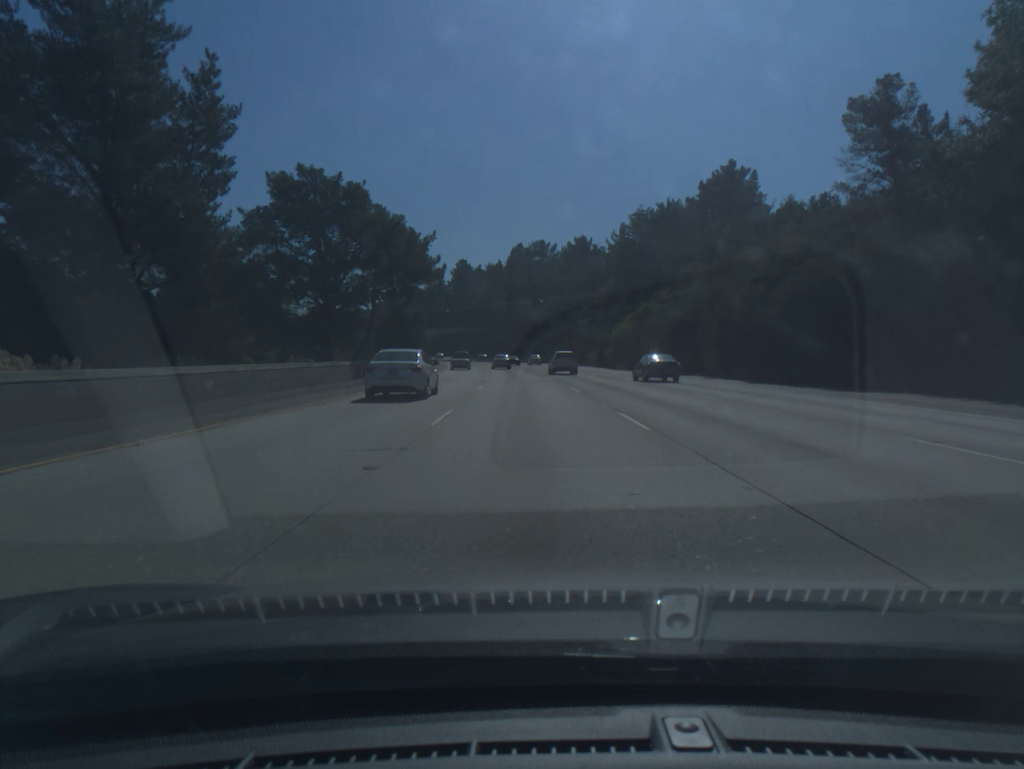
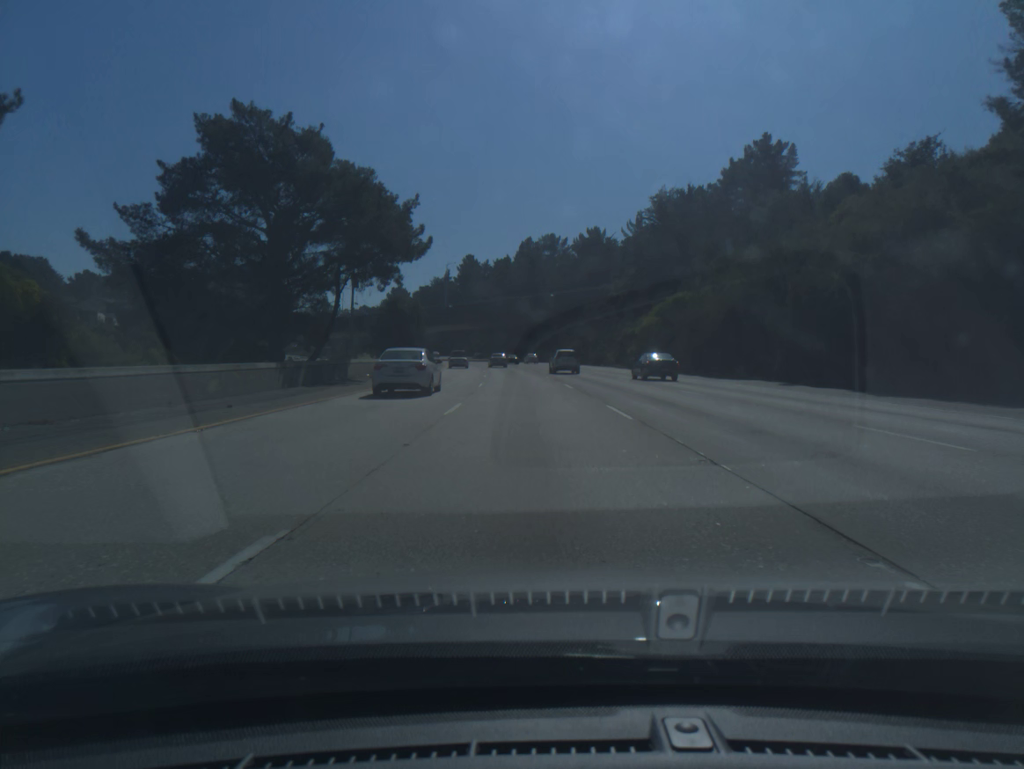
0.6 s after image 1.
(-0.1, +12.7) m; -1°
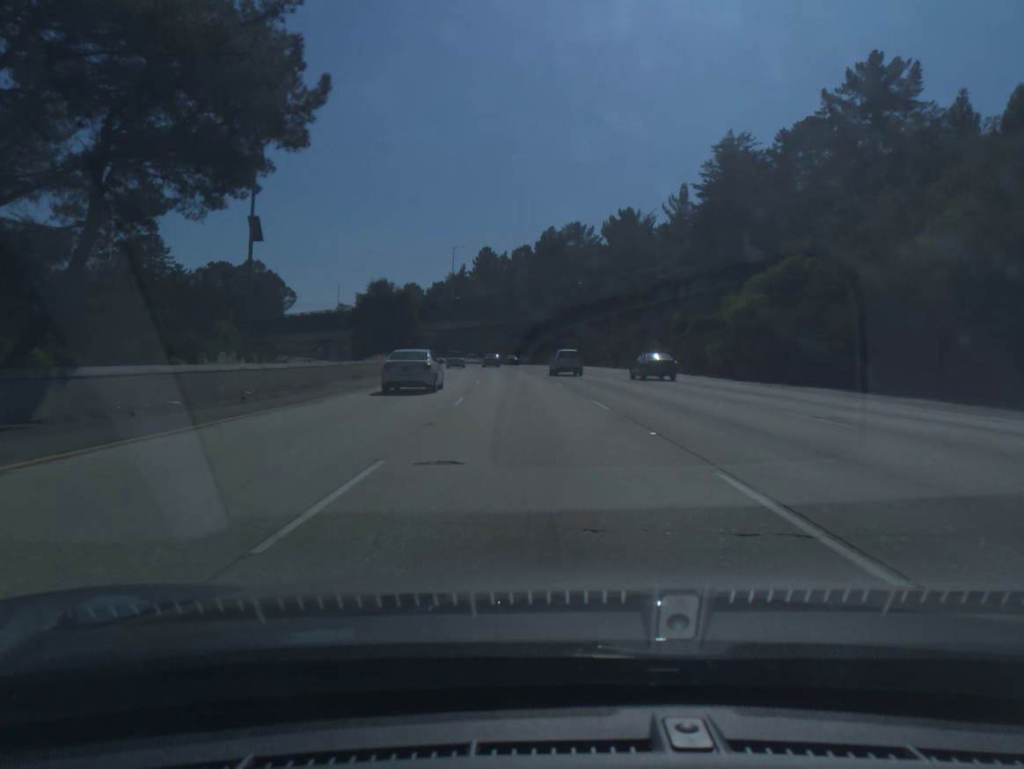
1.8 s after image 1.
(-0.3, +25.9) m; -2°
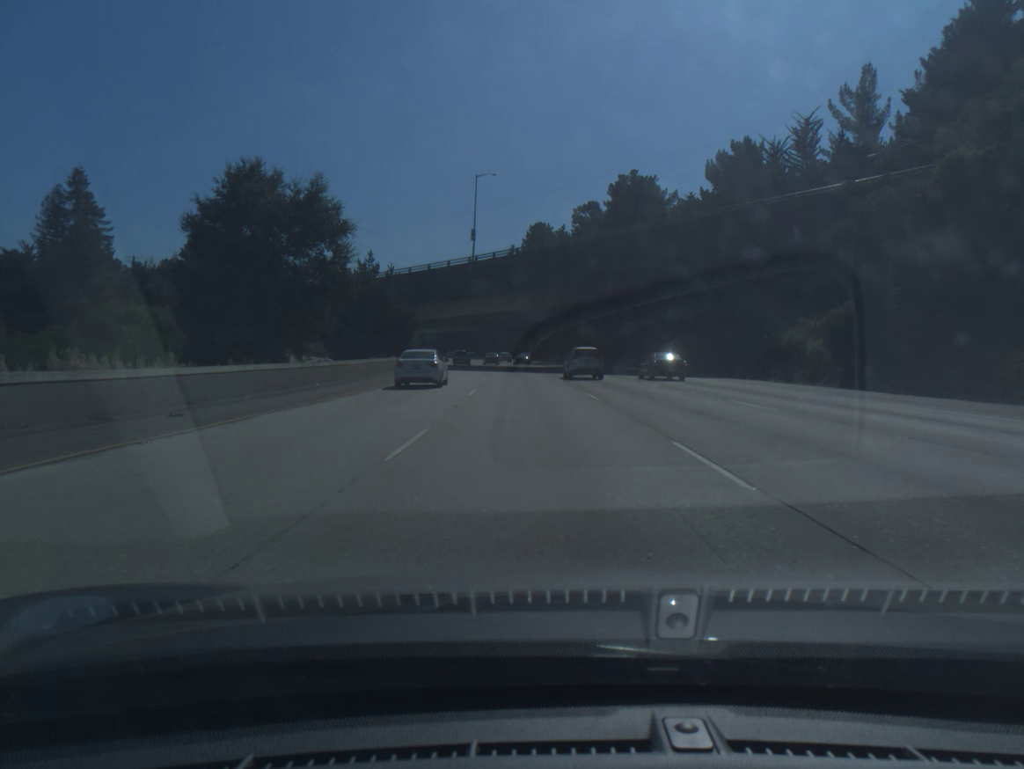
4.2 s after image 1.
(-2.0, +53.8) m; -4°
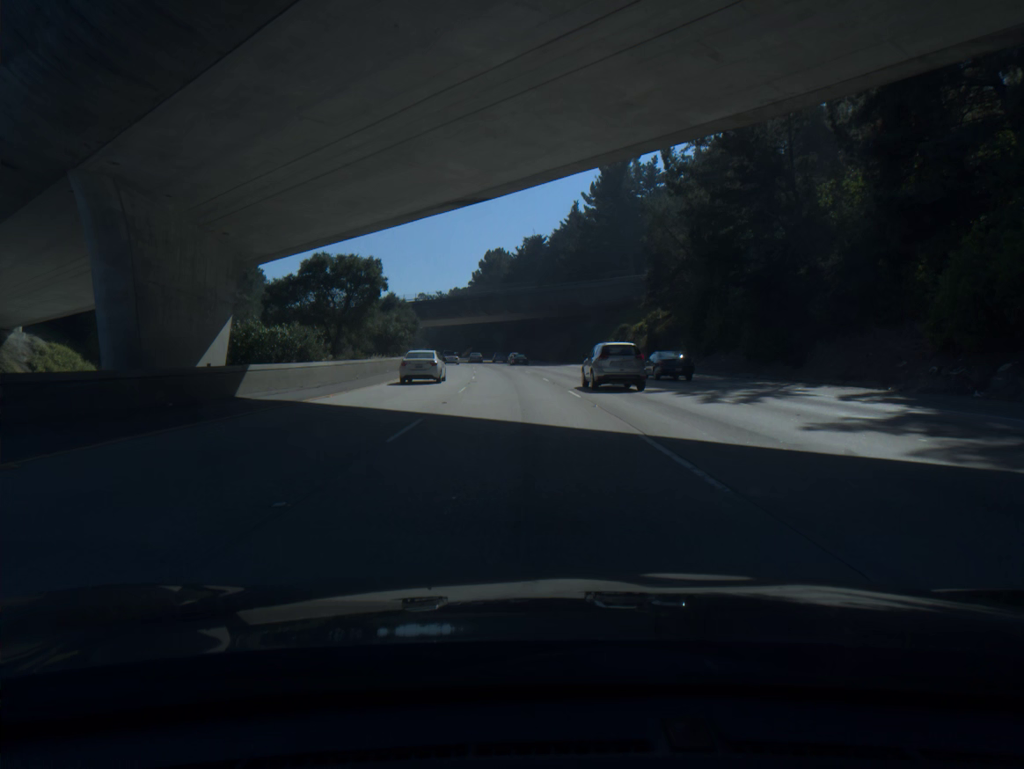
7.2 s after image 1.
(-2.6, +71.0) m; -4°
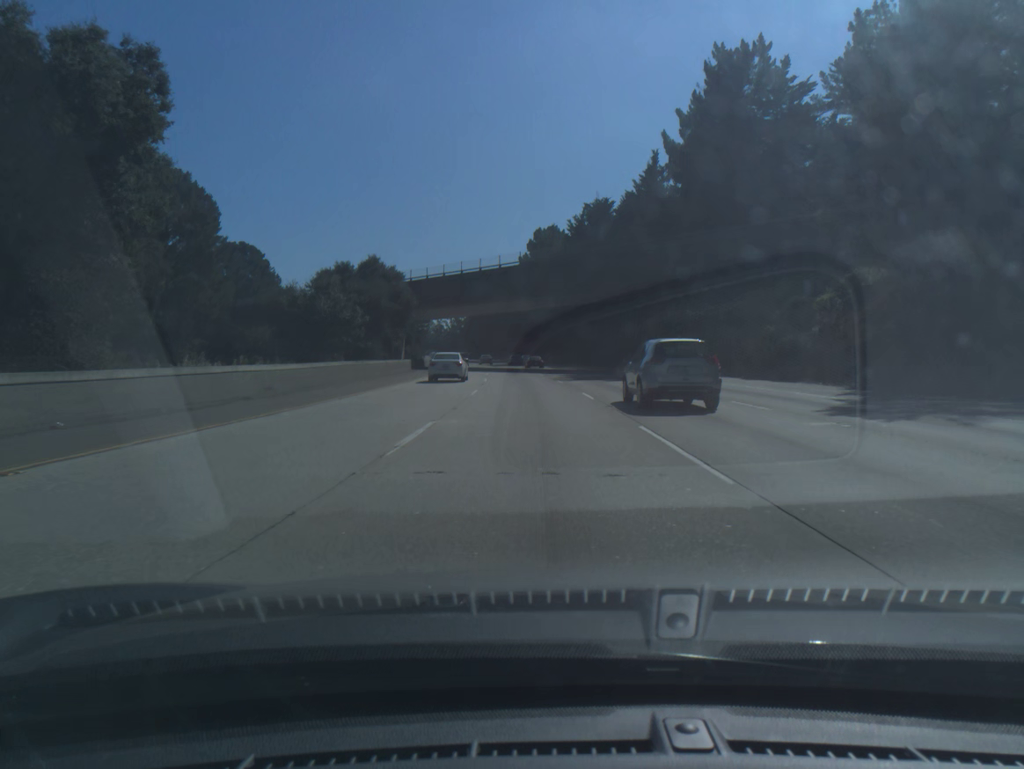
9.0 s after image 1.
(-1.6, +44.6) m; -4°
